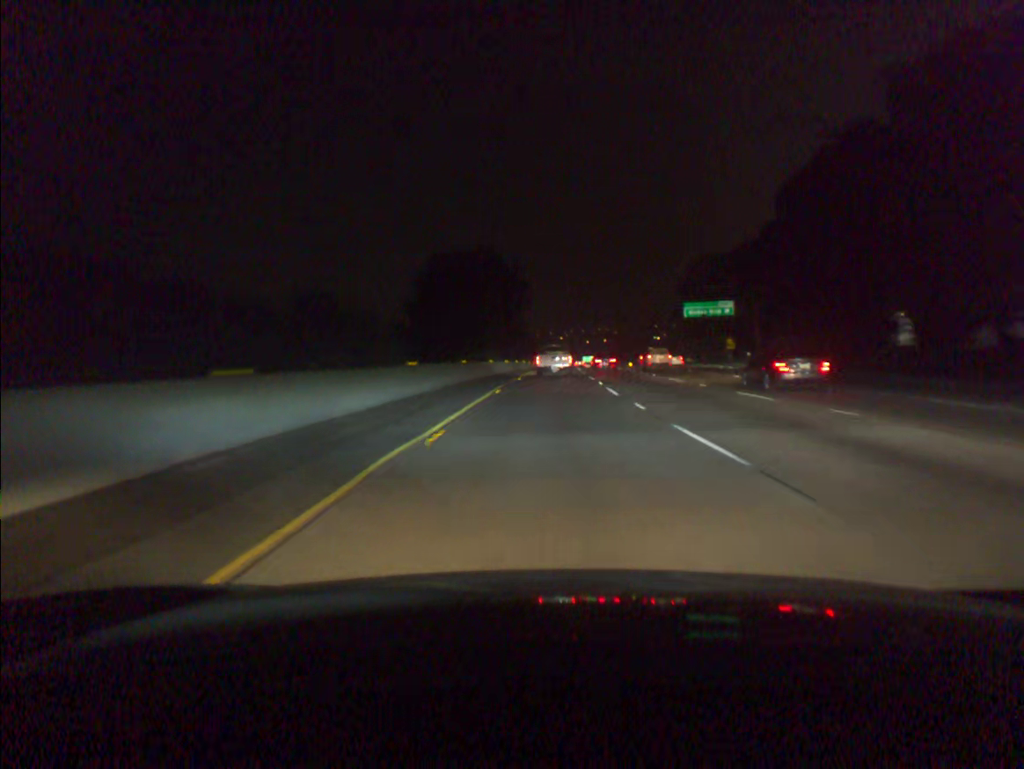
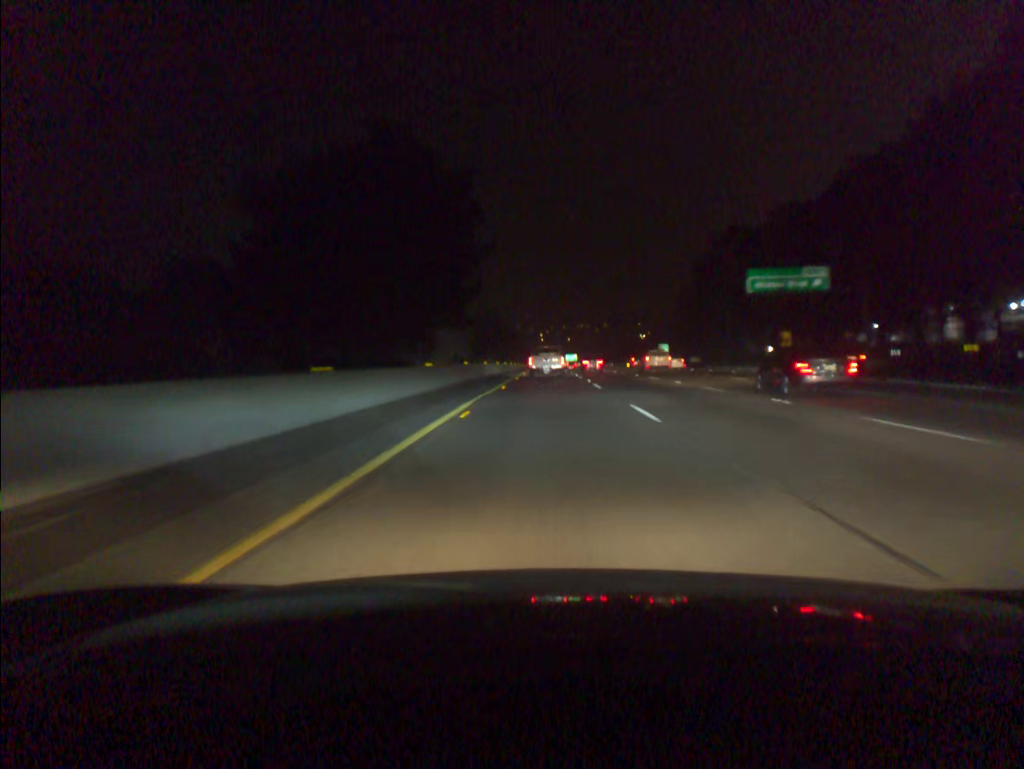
(+0.5, +38.8) m; +1°
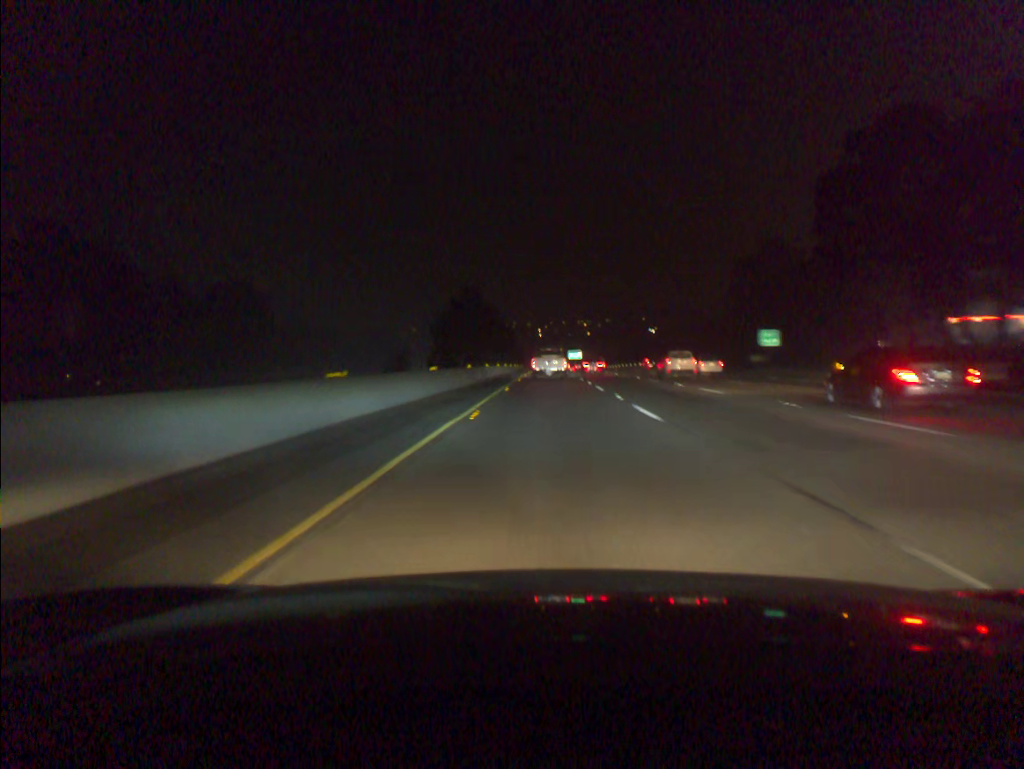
(+0.3, +57.7) m; 0°
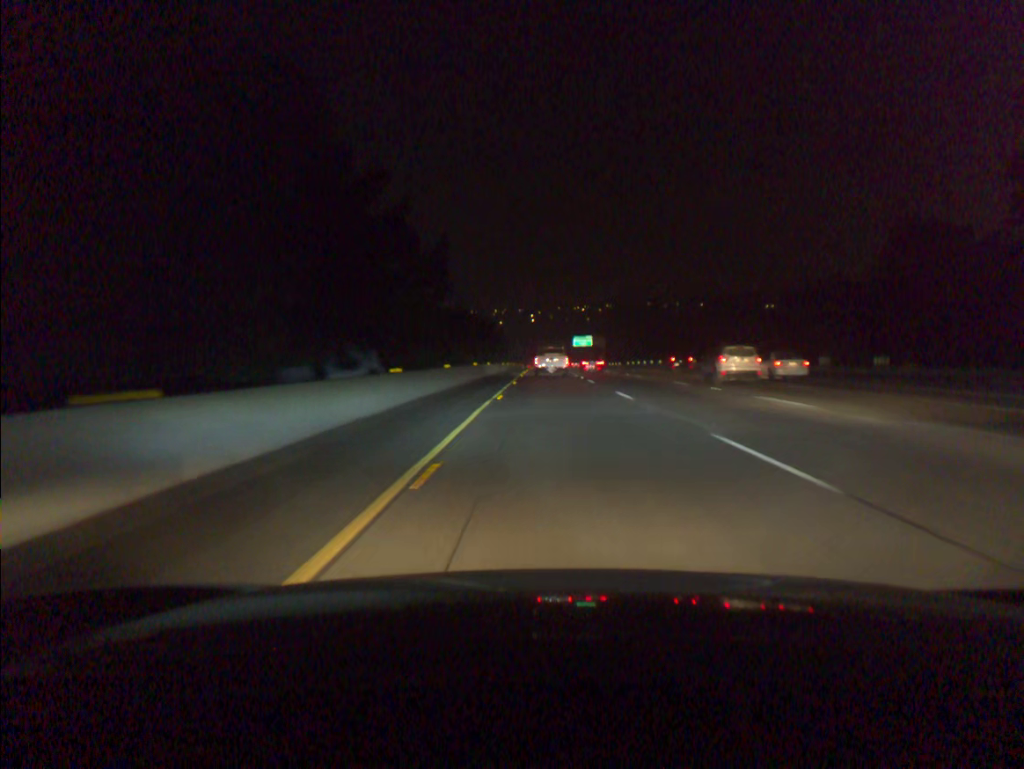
(+0.1, +96.3) m; +1°
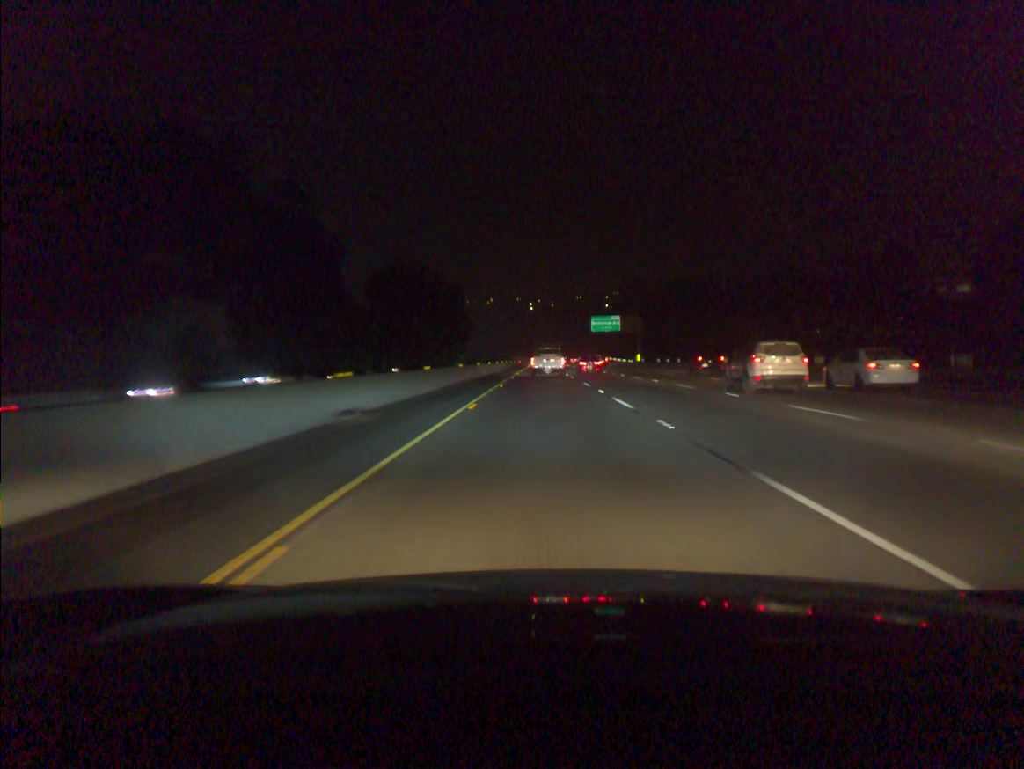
(+0.3, +76.7) m; 0°
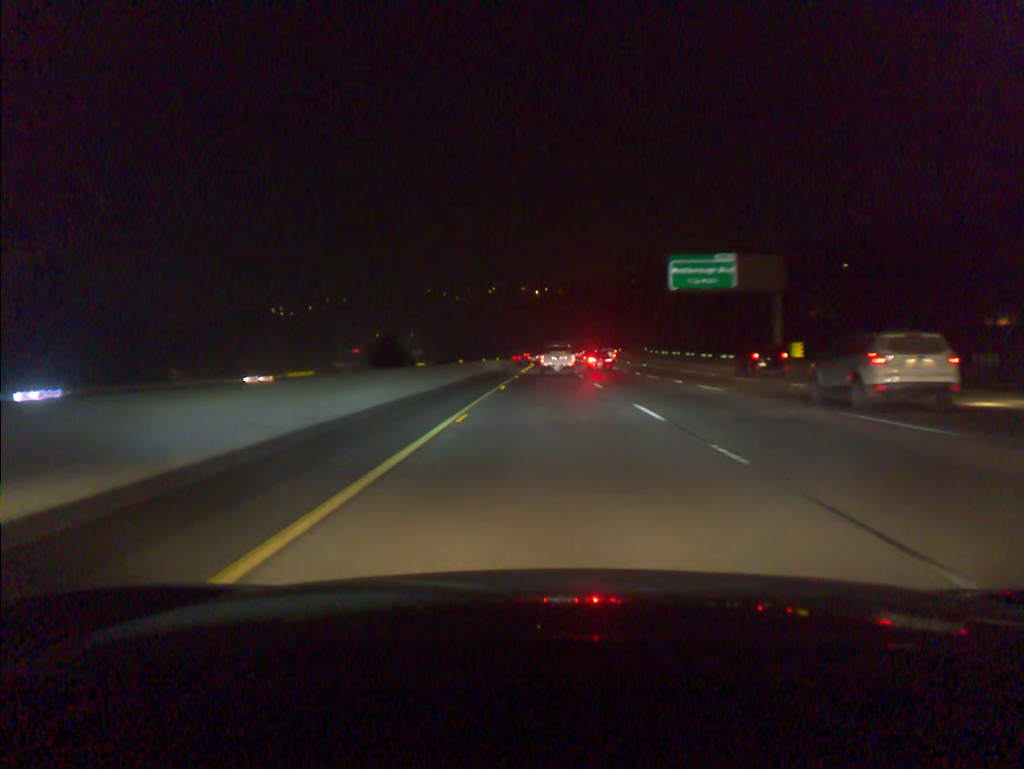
(-0.4, +76.9) m; -1°
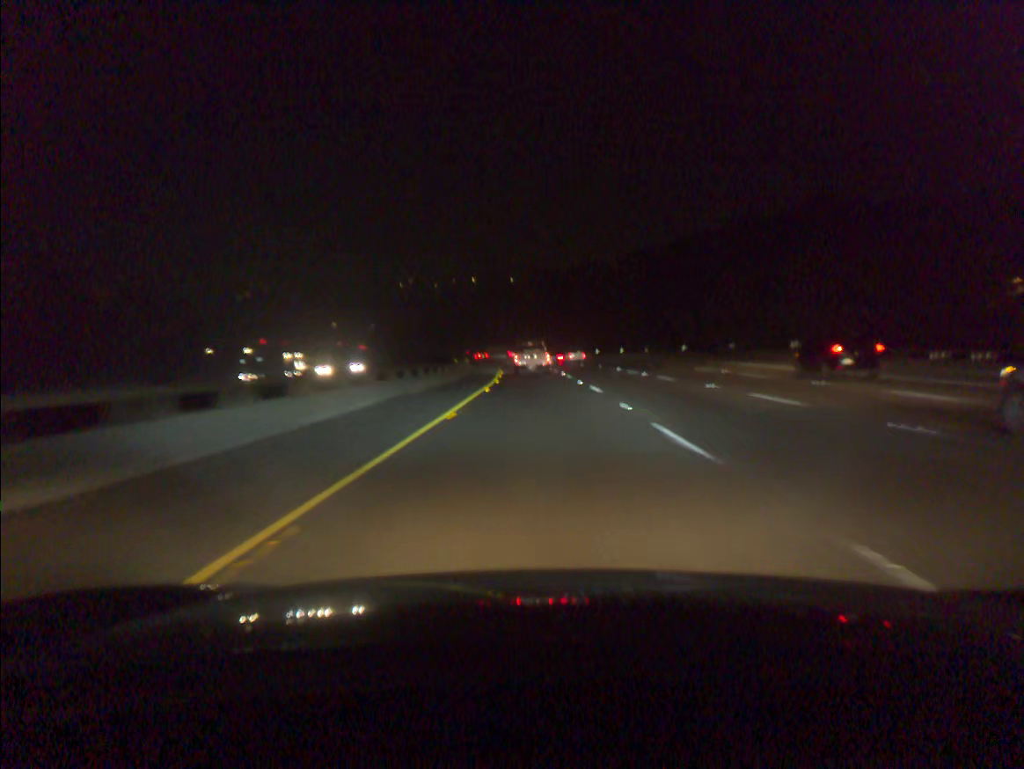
(+0.5, +76.6) m; +1°
